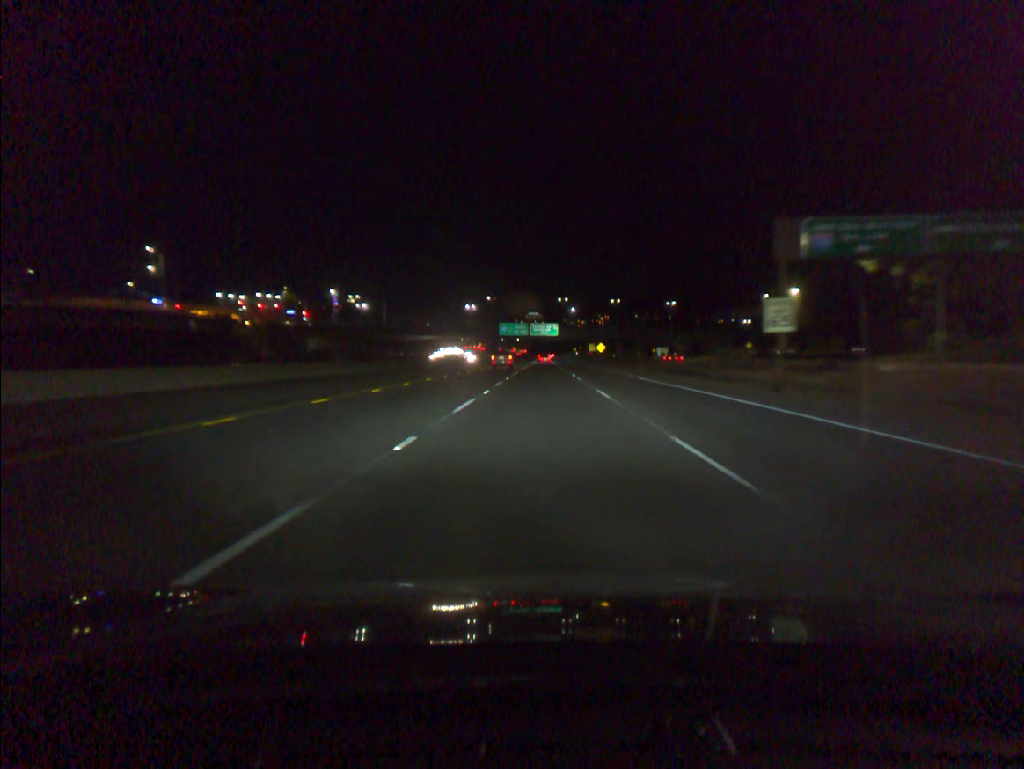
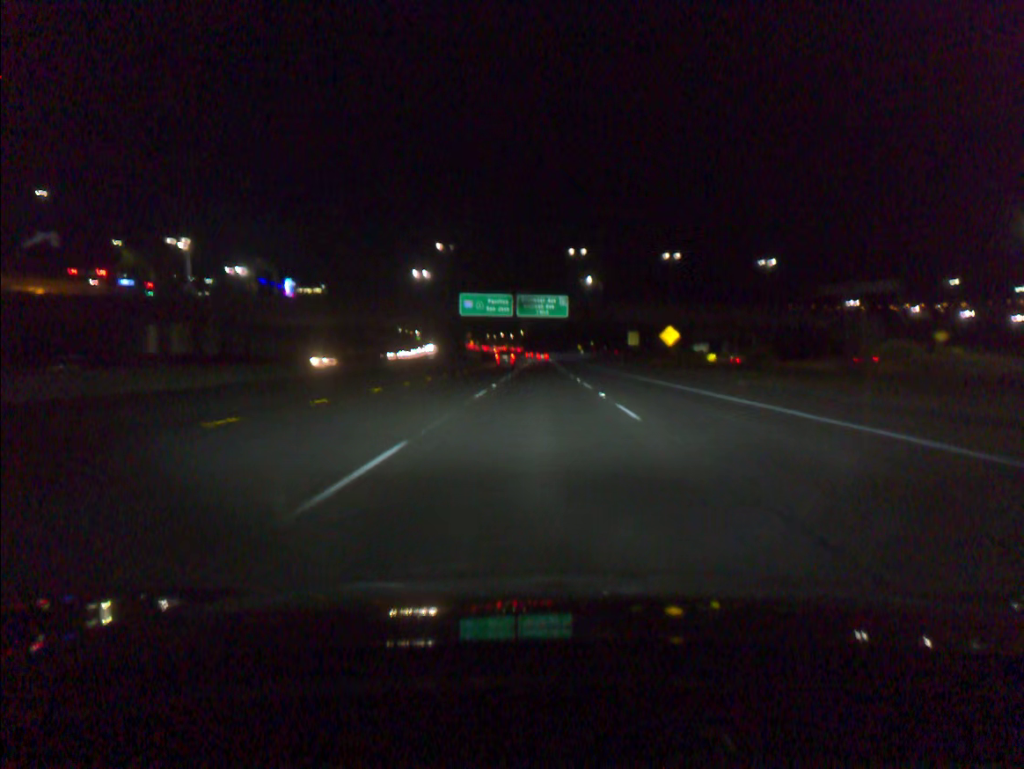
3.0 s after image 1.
(+0.2, +84.6) m; 0°
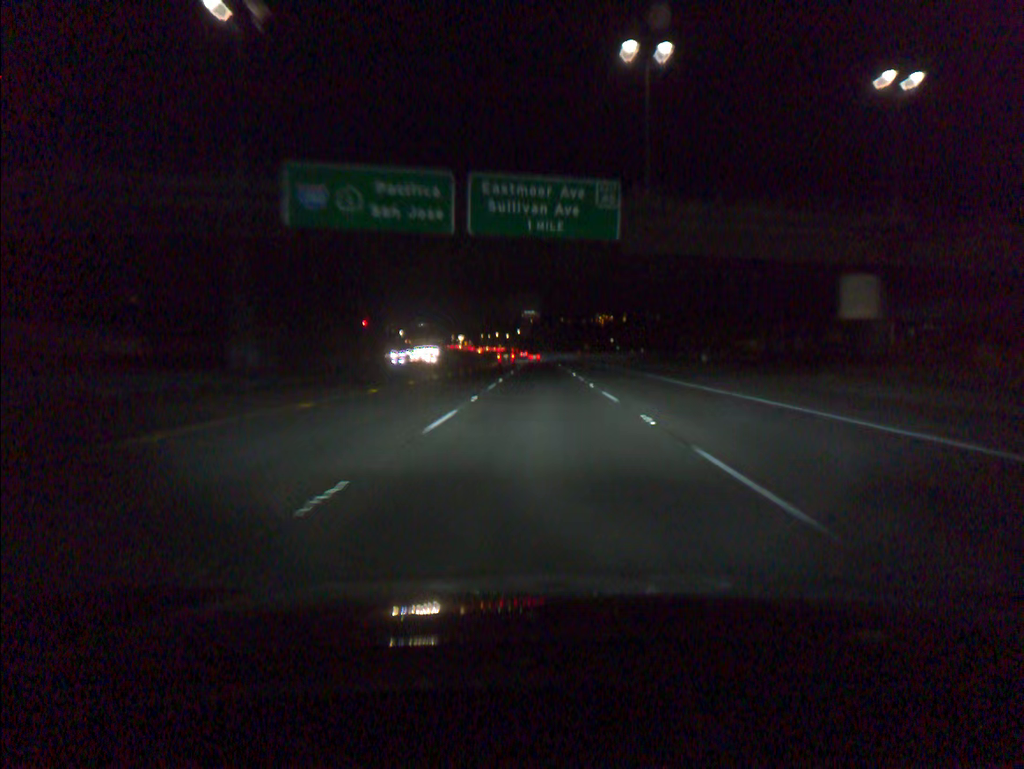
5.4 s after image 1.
(-0.1, +67.6) m; 0°
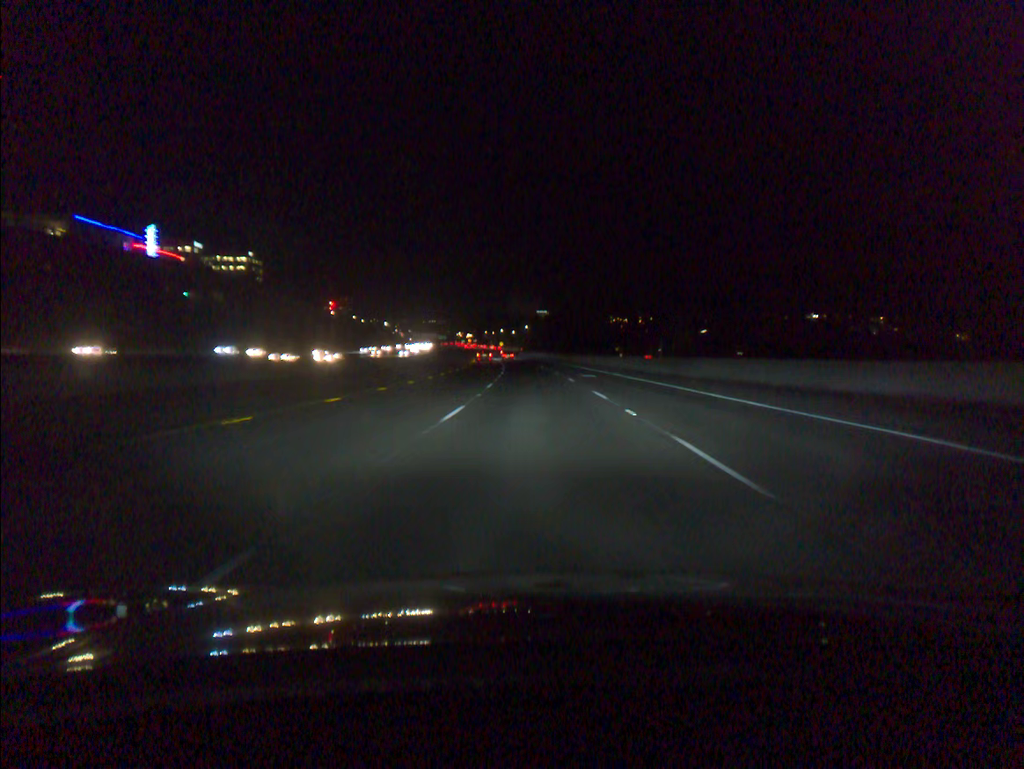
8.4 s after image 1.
(-0.2, +84.6) m; -1°
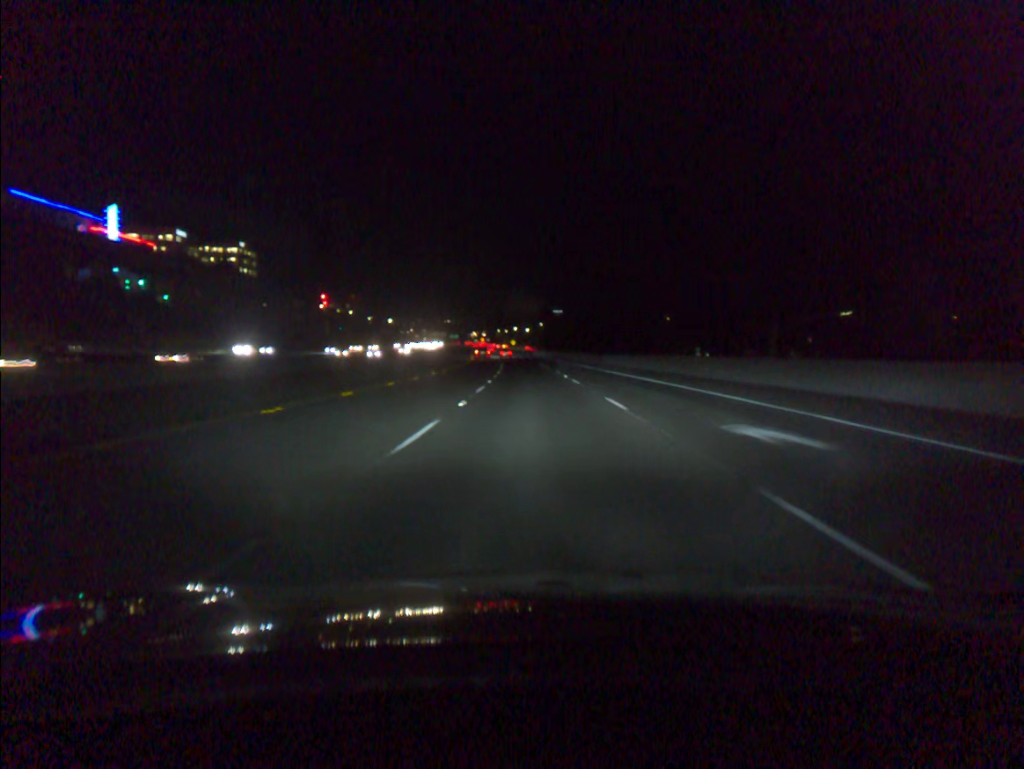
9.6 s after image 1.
(-0.4, +33.8) m; -1°
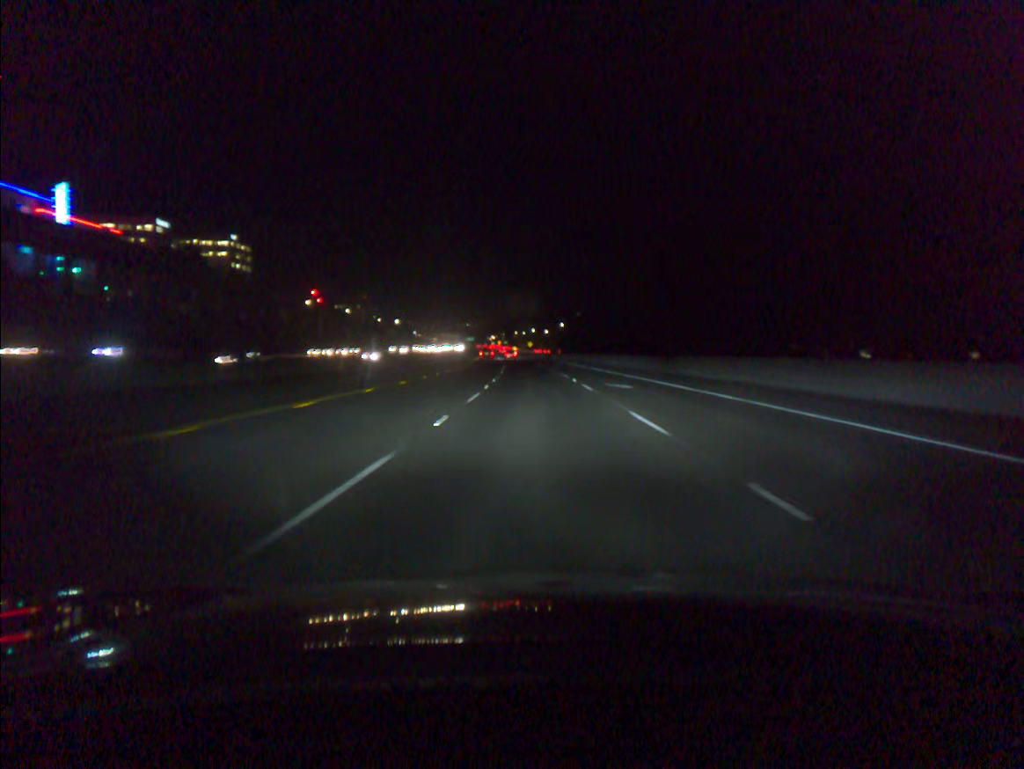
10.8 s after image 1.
(-0.4, +33.9) m; -1°
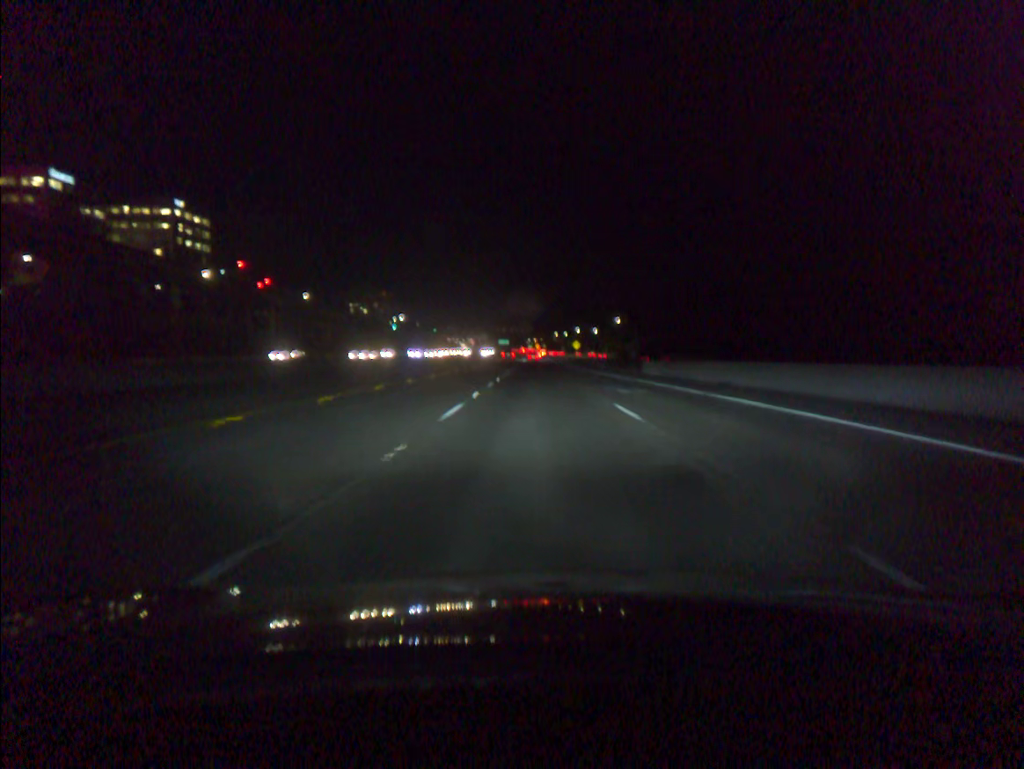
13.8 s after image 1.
(-2.2, +84.5) m; -3°
